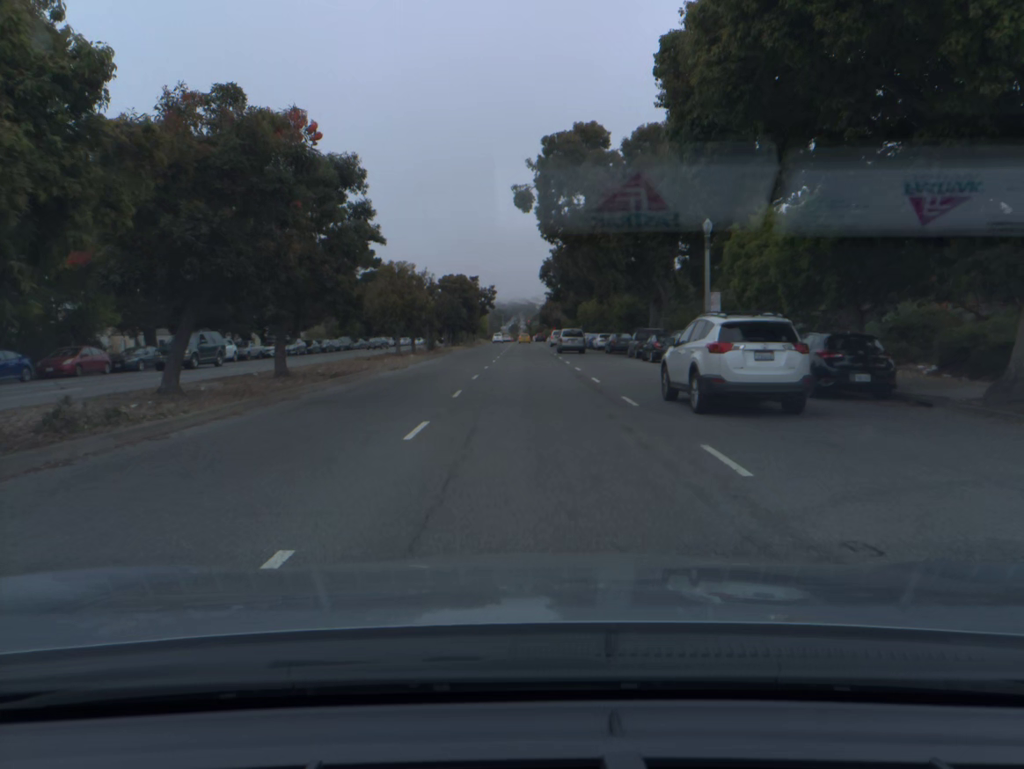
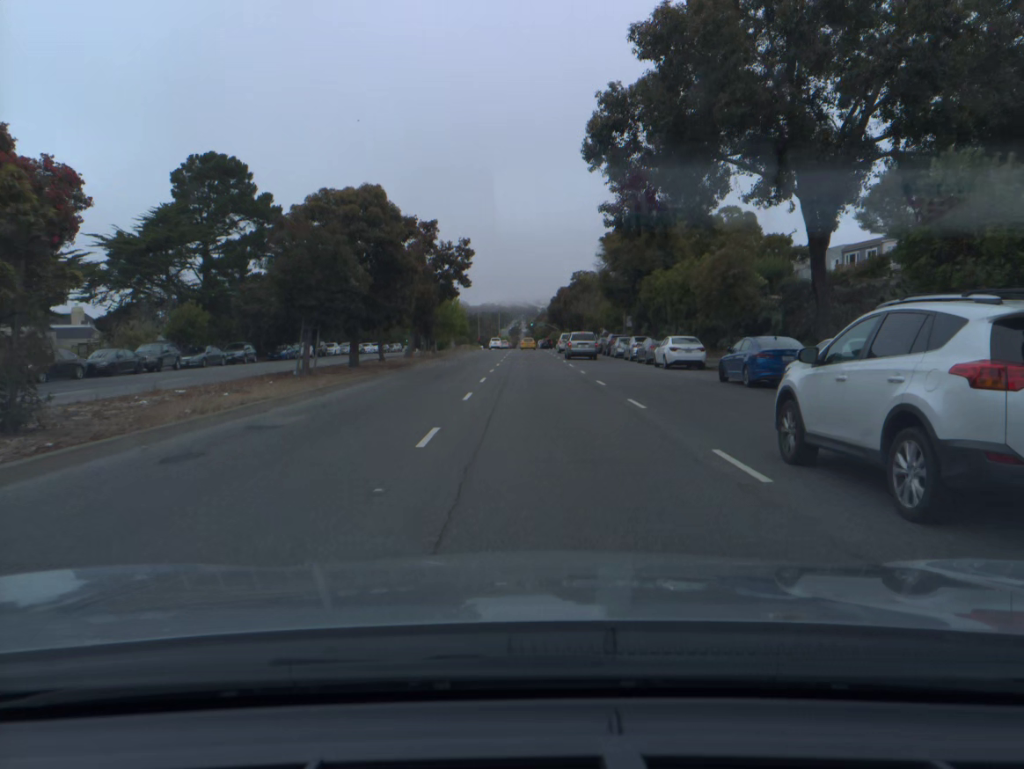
(-0.3, +51.1) m; 0°
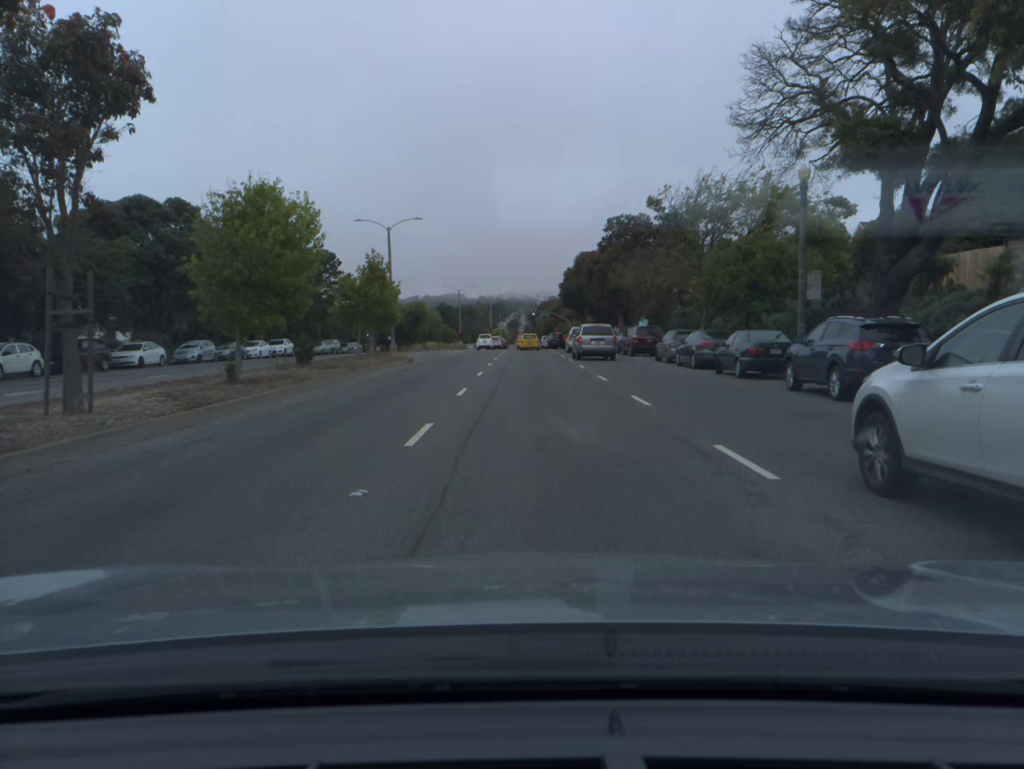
(+0.2, +44.3) m; 0°
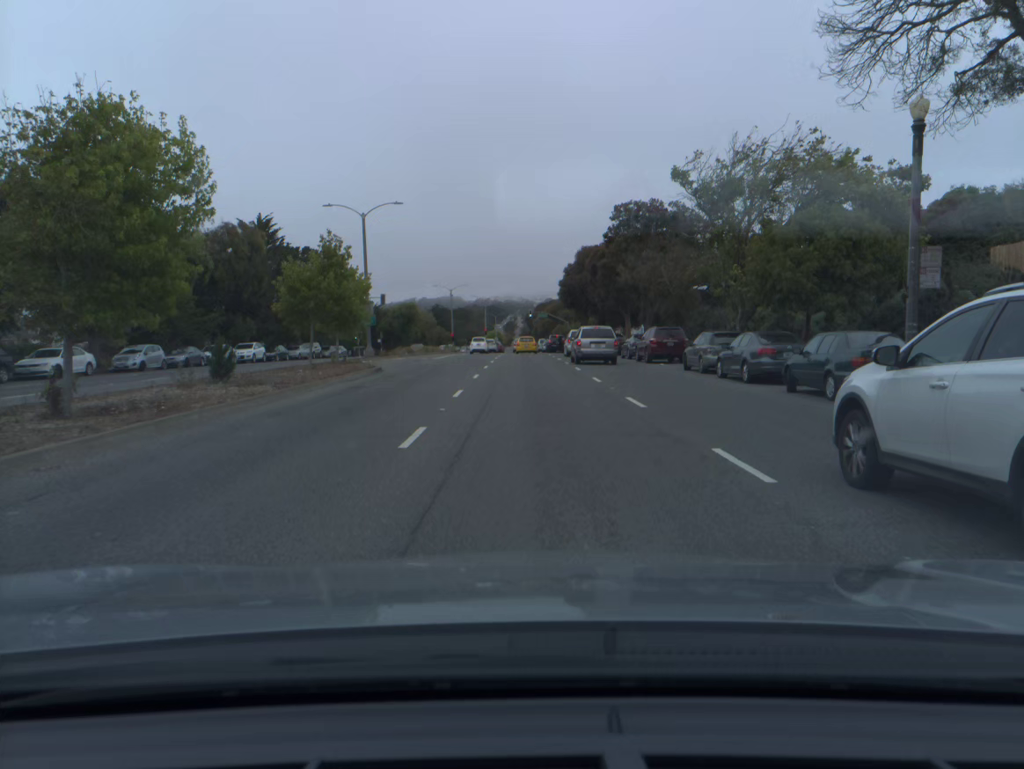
(0.0, +7.5) m; 0°
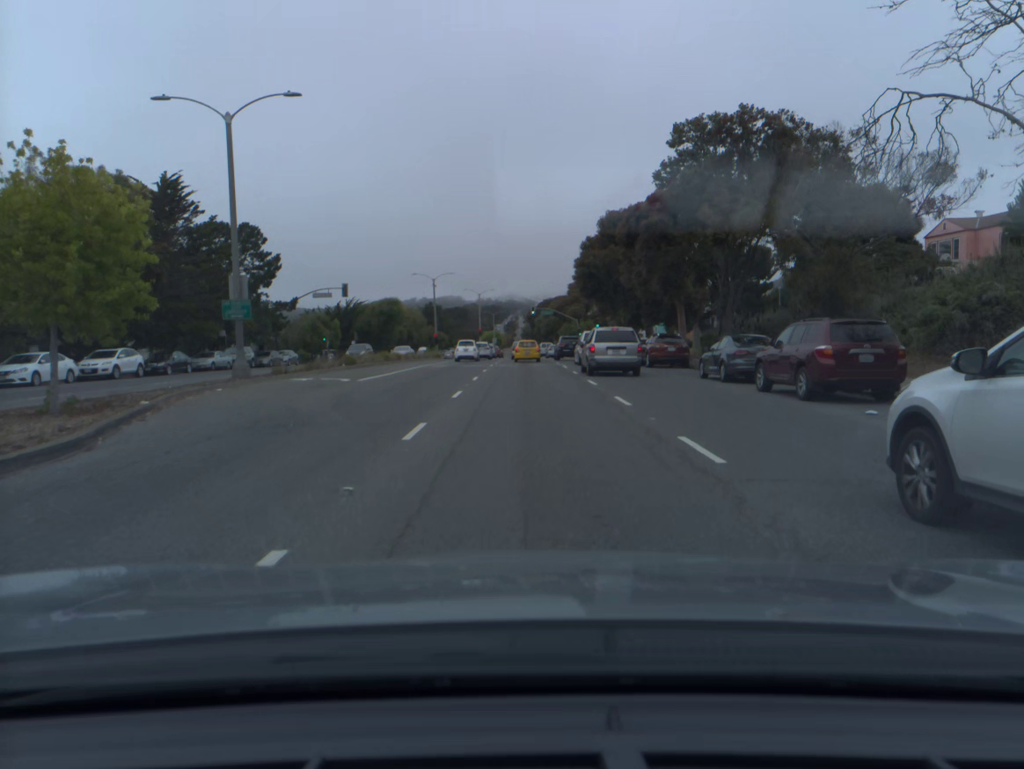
(+0.1, +21.2) m; 0°
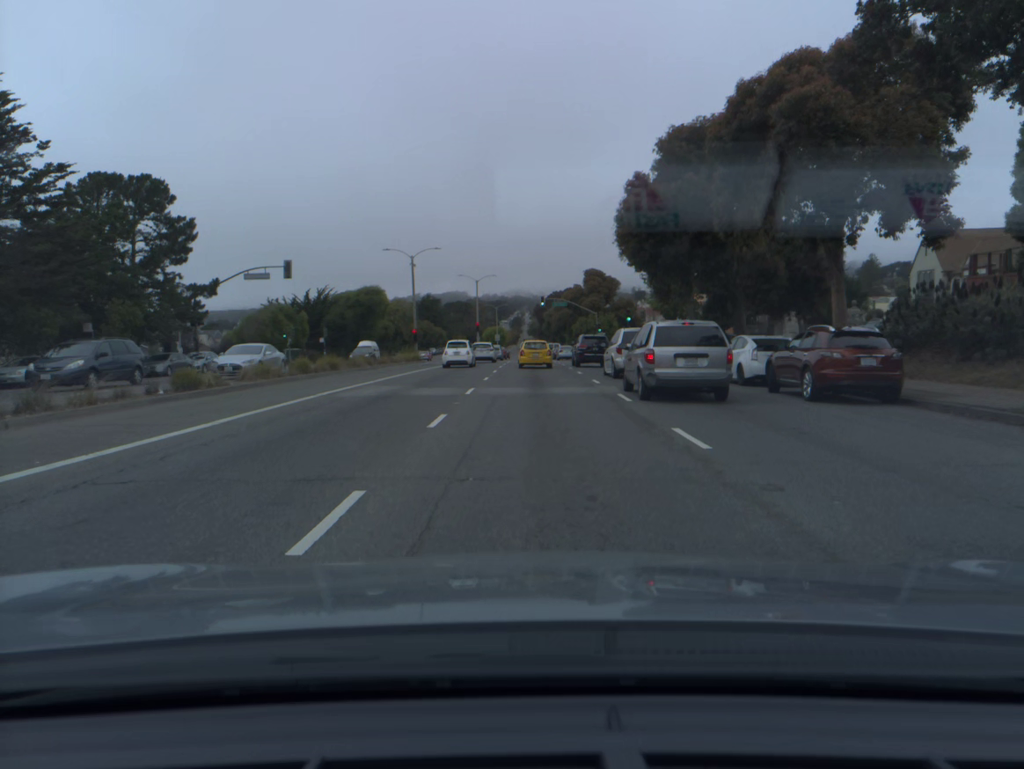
(-0.1, +20.2) m; -1°
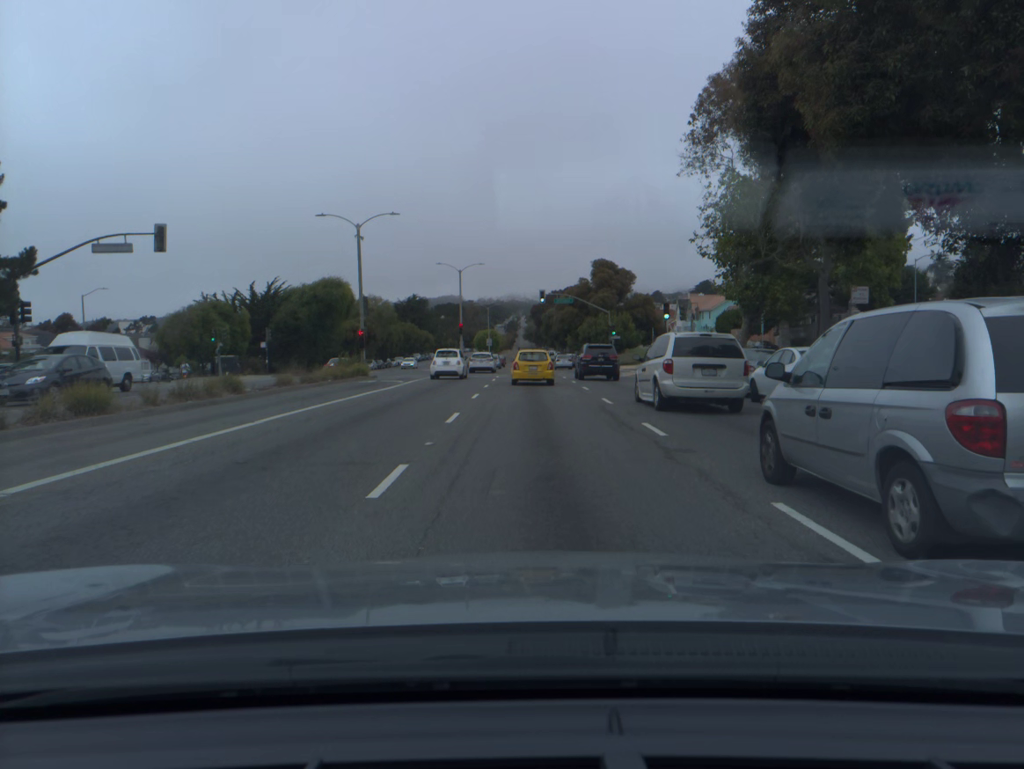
(+0.1, +19.4) m; 0°
